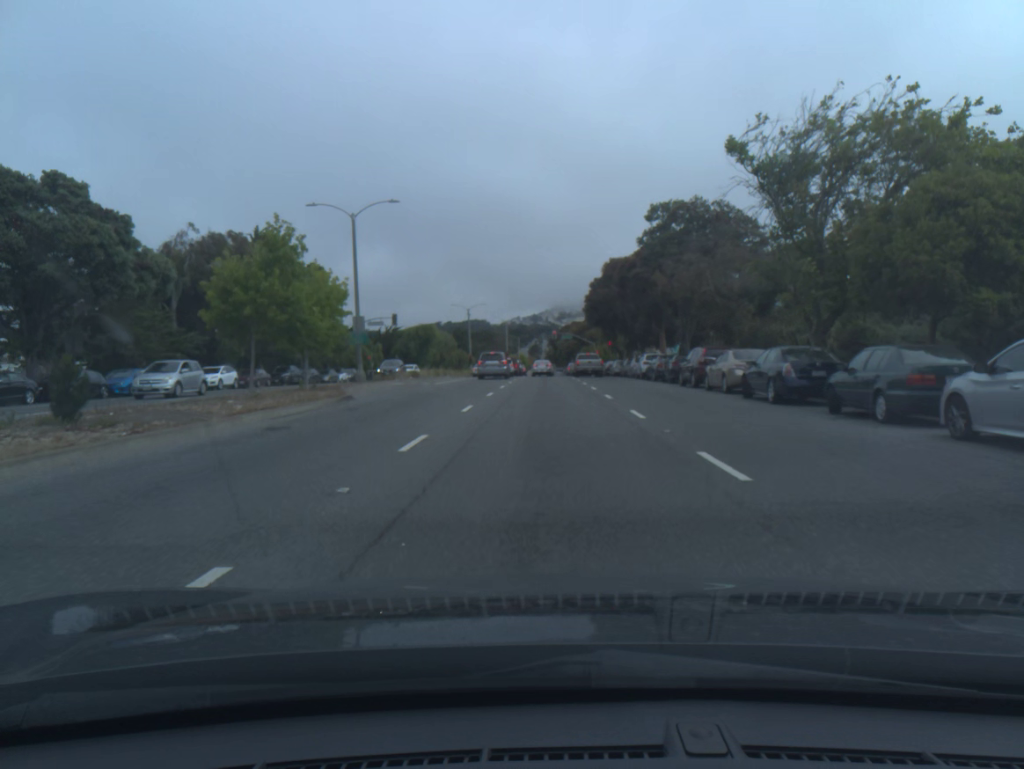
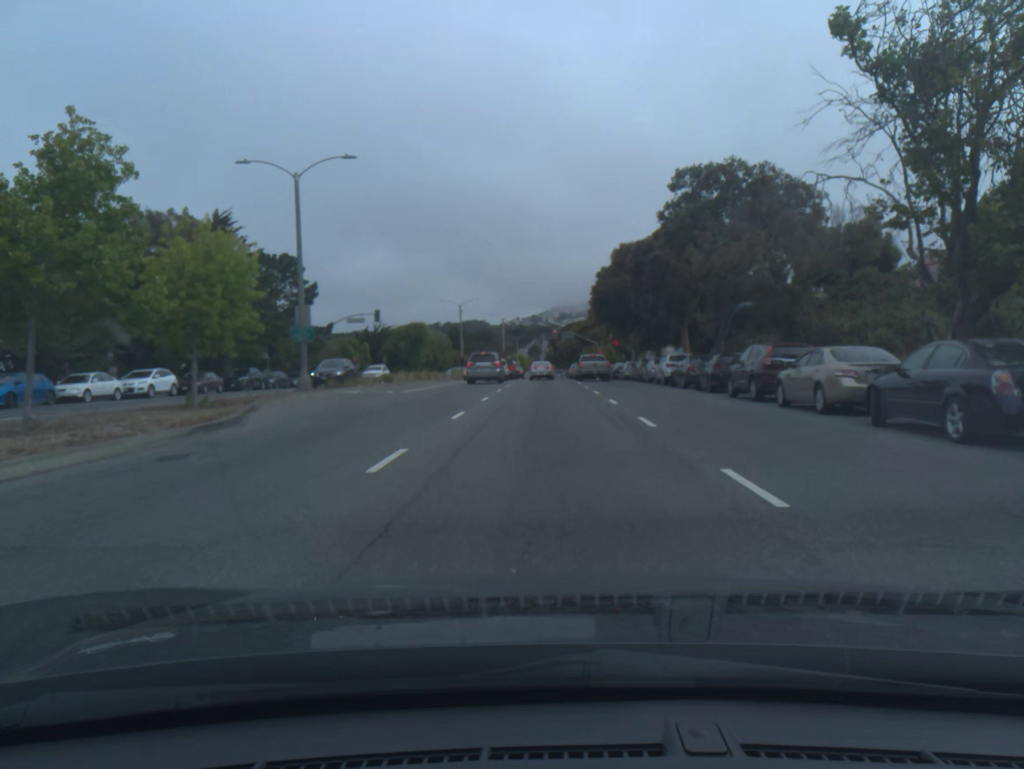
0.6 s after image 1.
(0.0, +9.0) m; 0°
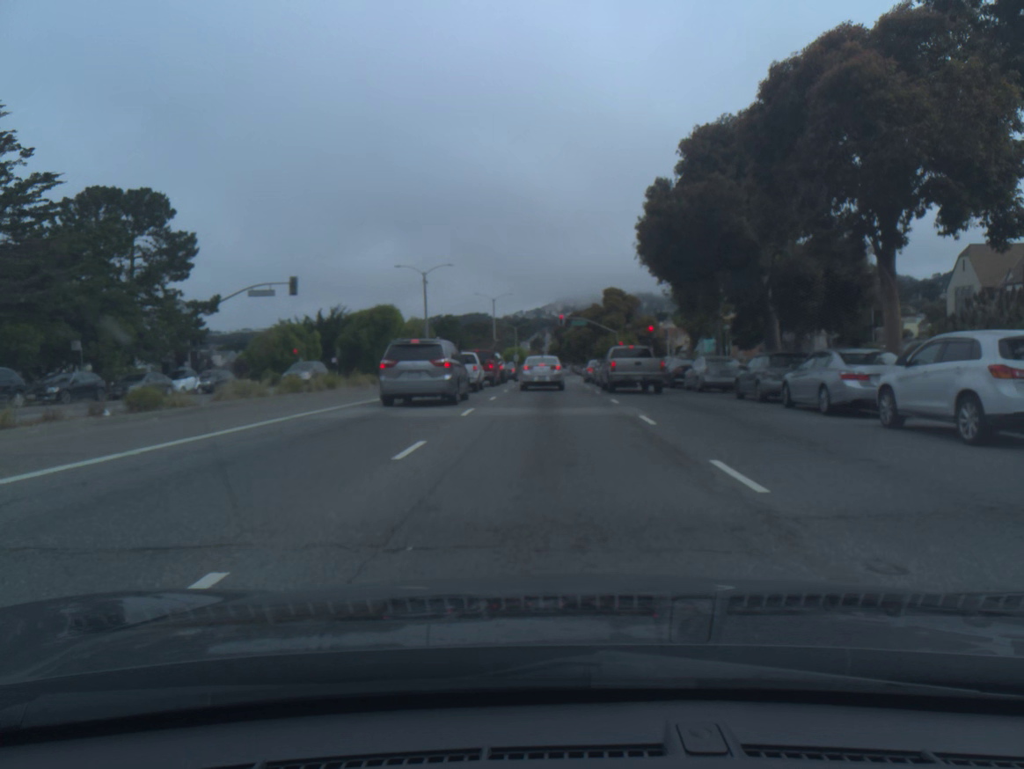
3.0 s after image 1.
(-0.1, +28.3) m; 0°
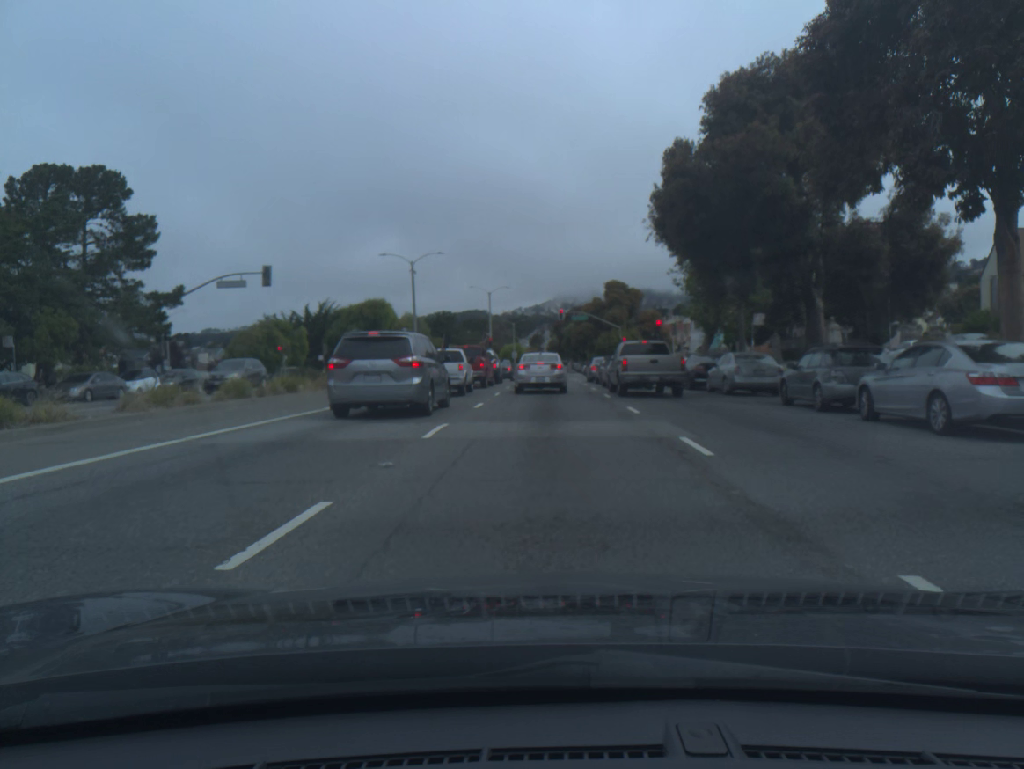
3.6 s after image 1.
(0.0, +5.1) m; 0°
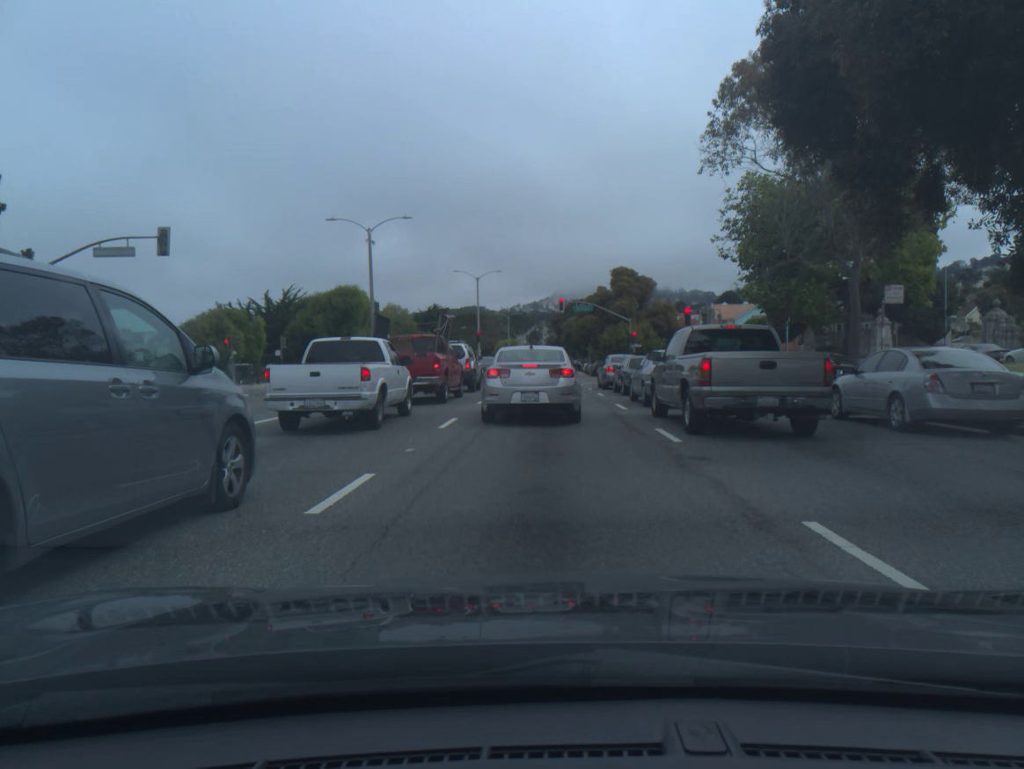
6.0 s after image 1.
(+0.1, +13.3) m; 0°
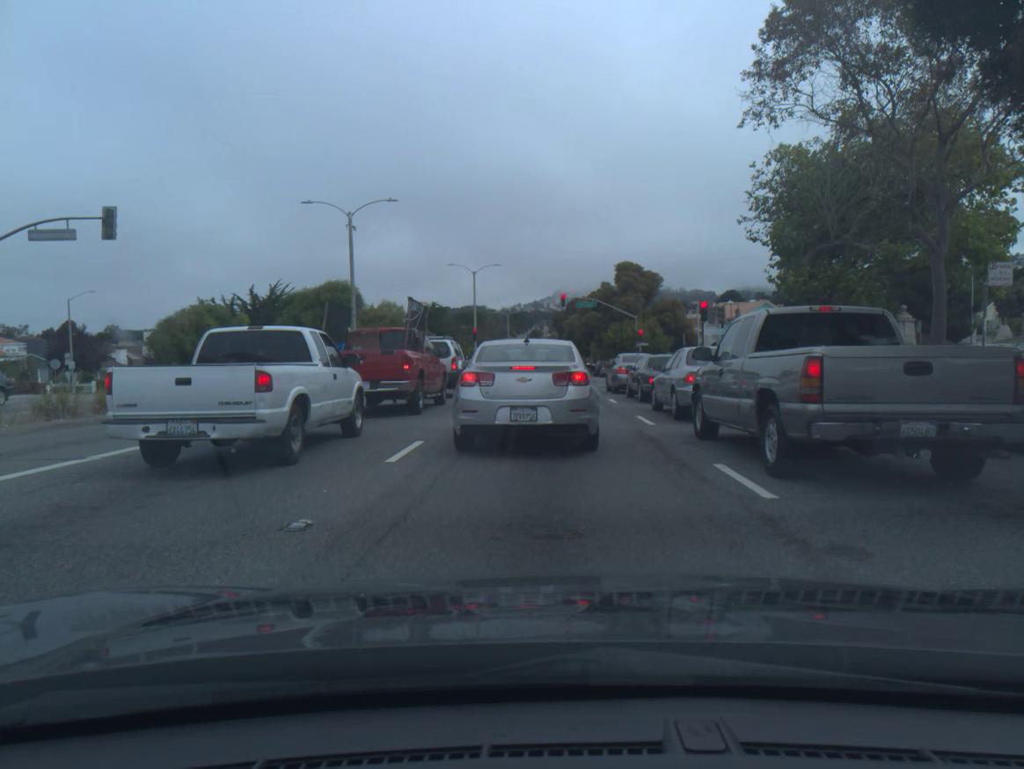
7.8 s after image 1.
(0.0, +4.6) m; -1°
